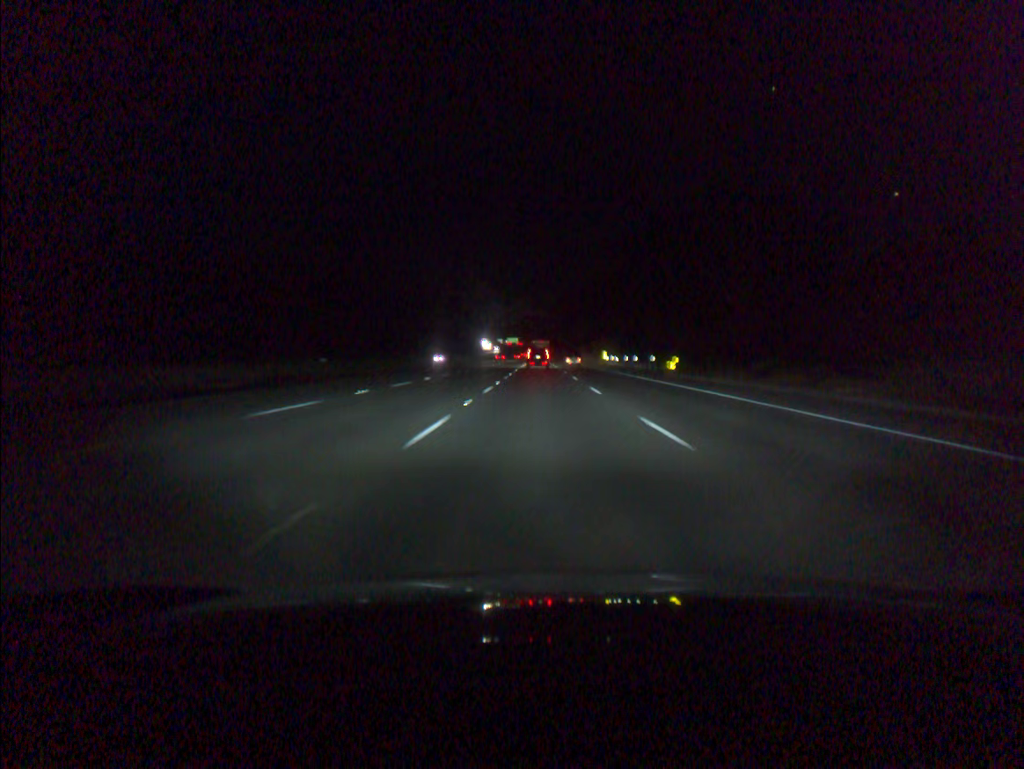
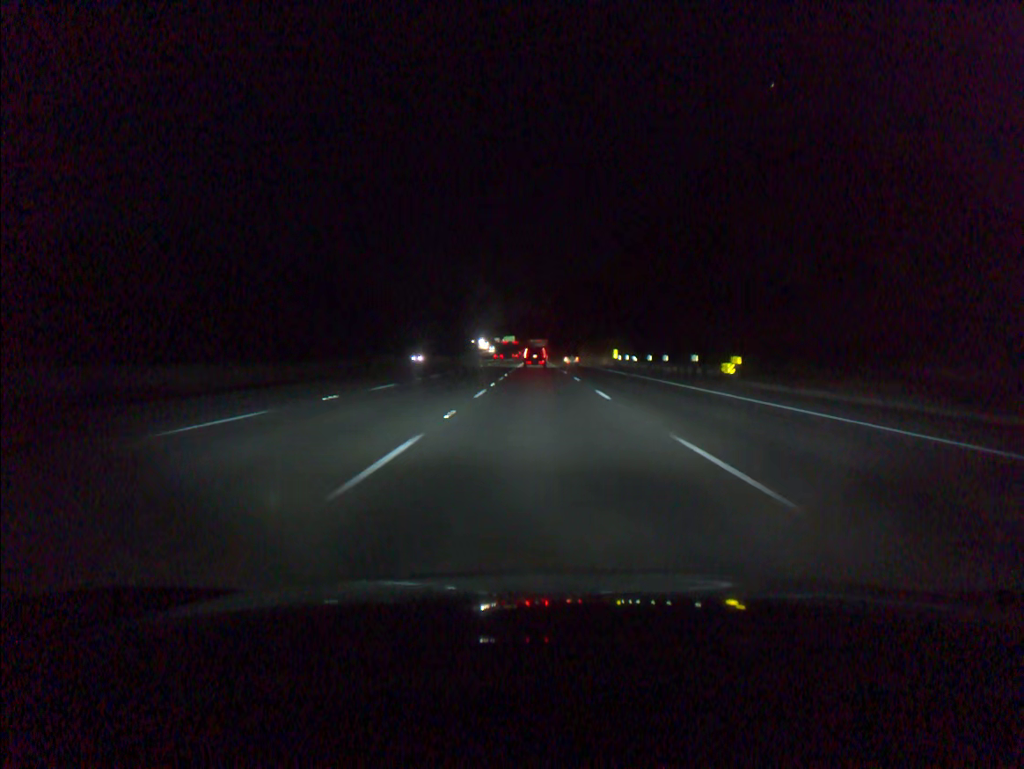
(0.0, +18.2) m; 0°
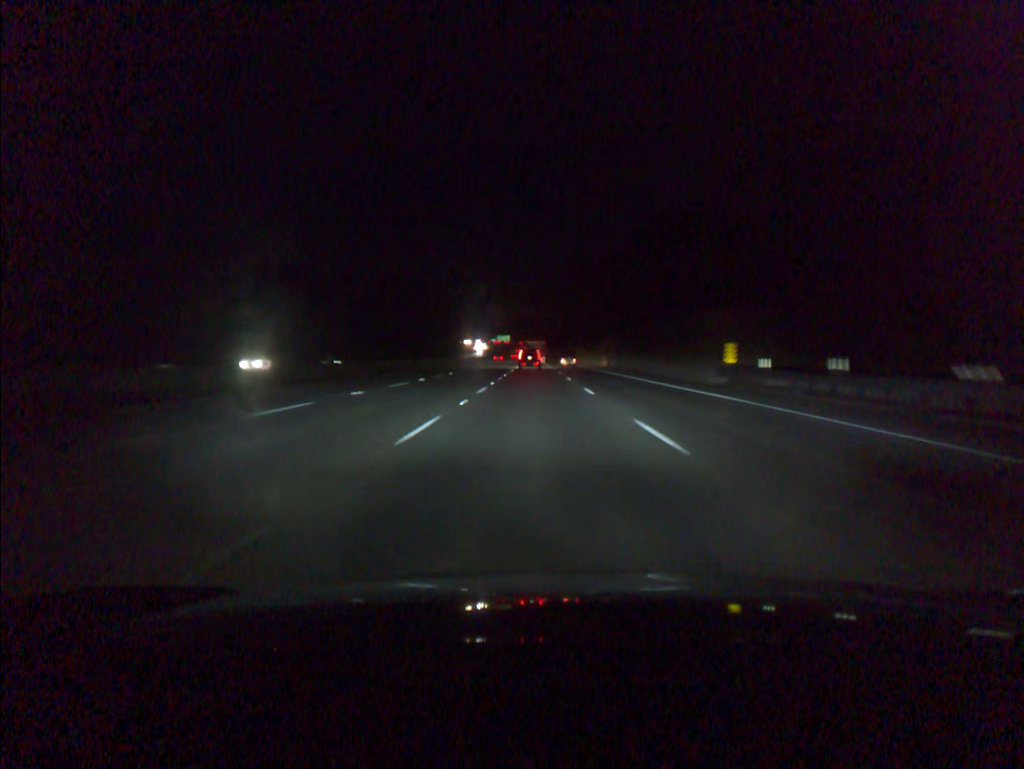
(+0.2, +54.6) m; 0°
